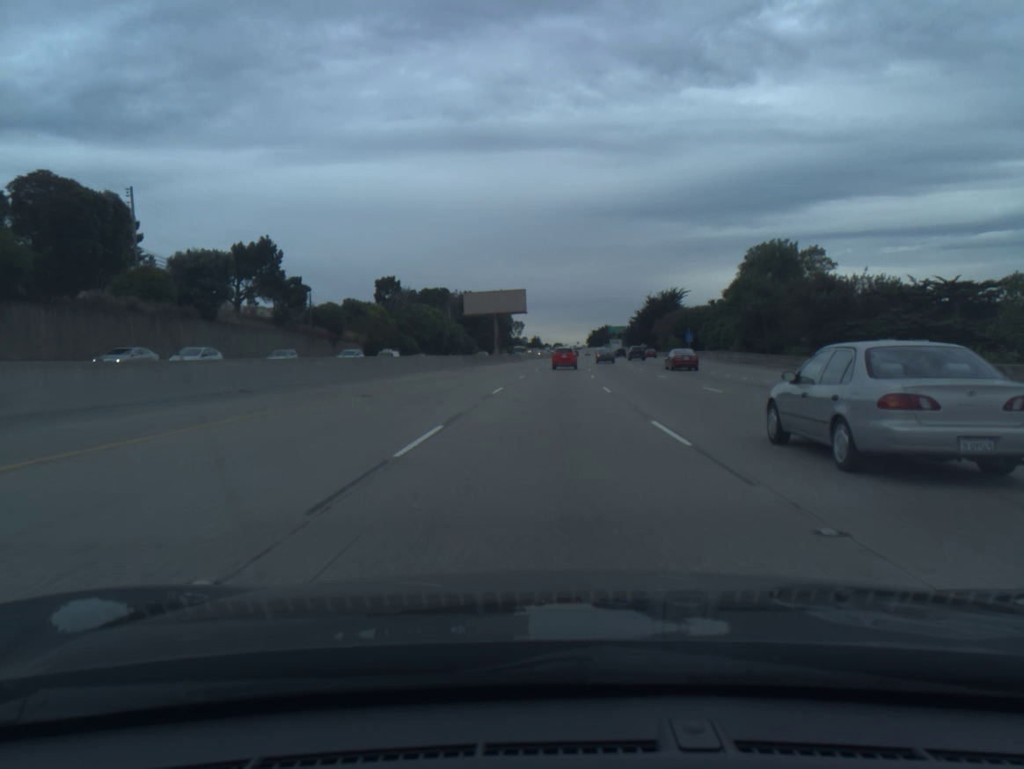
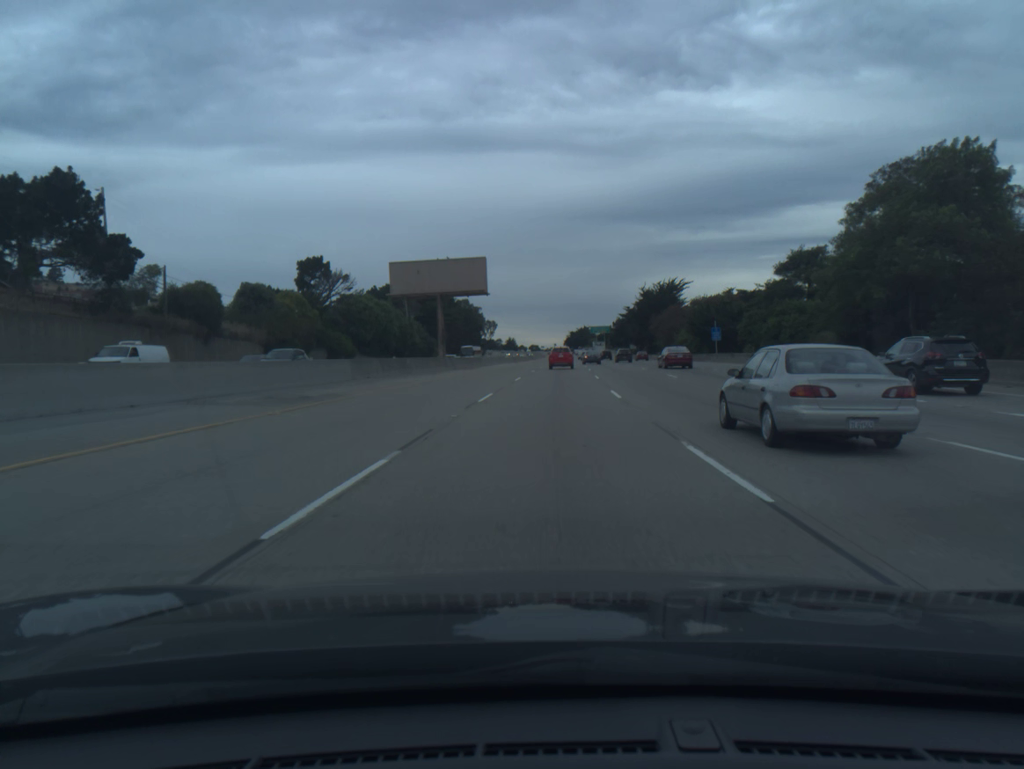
(+0.5, +33.0) m; +2°
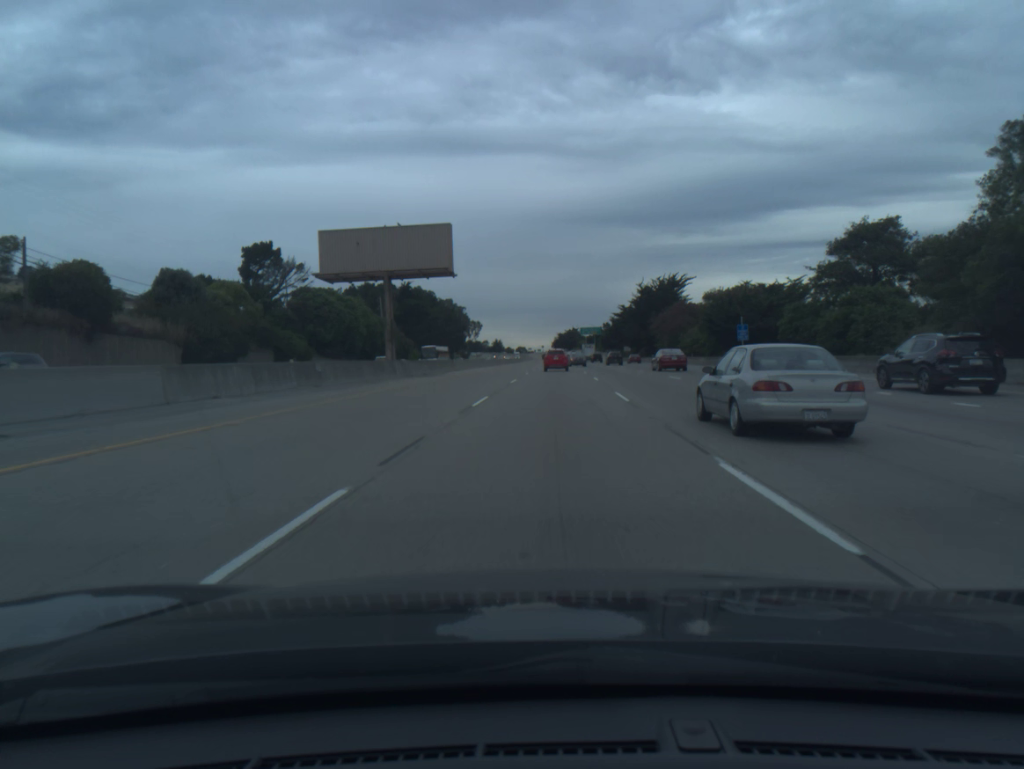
(+0.1, +16.5) m; +1°
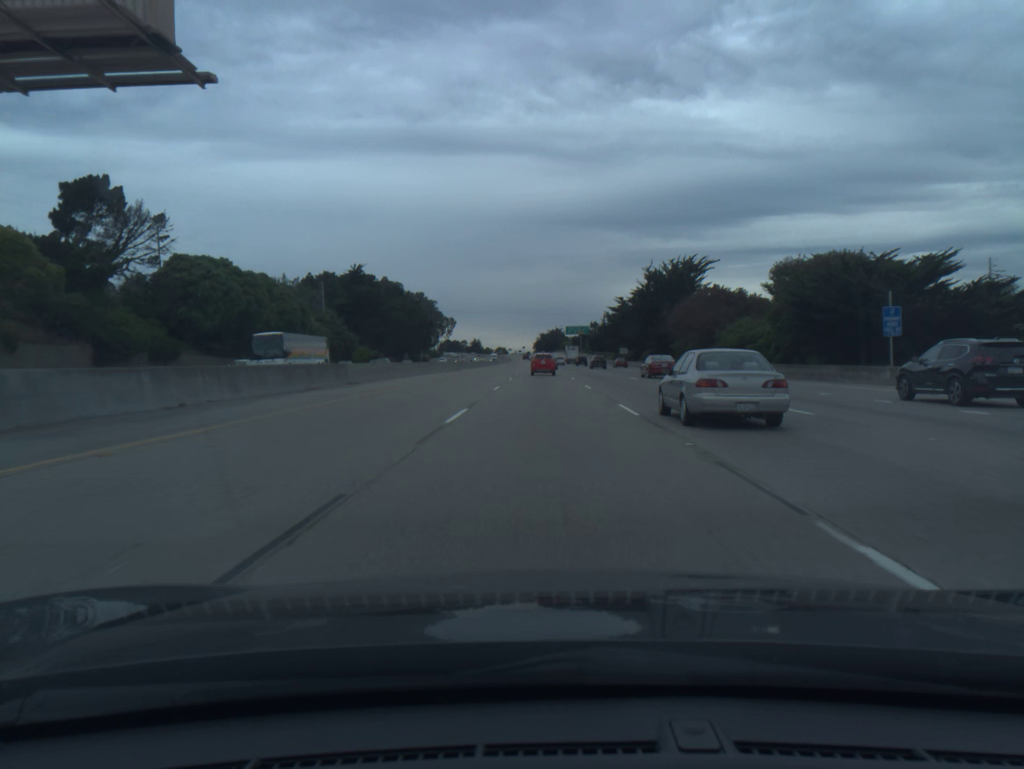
(+0.5, +32.9) m; +1°
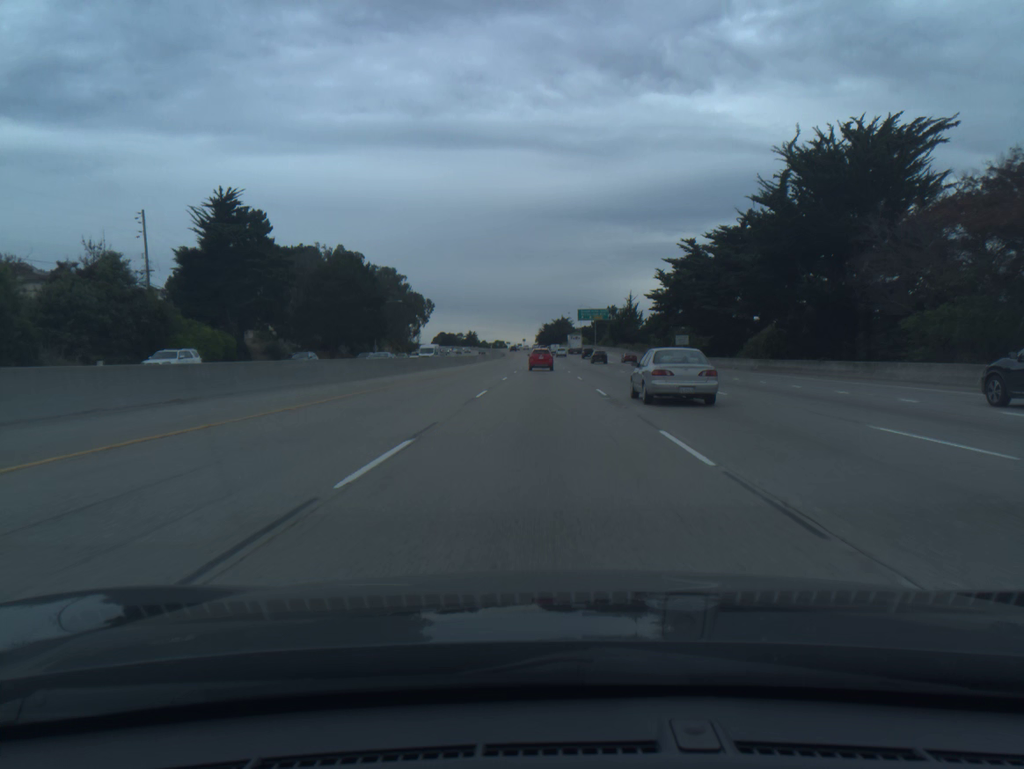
(0.0, +65.6) m; 0°
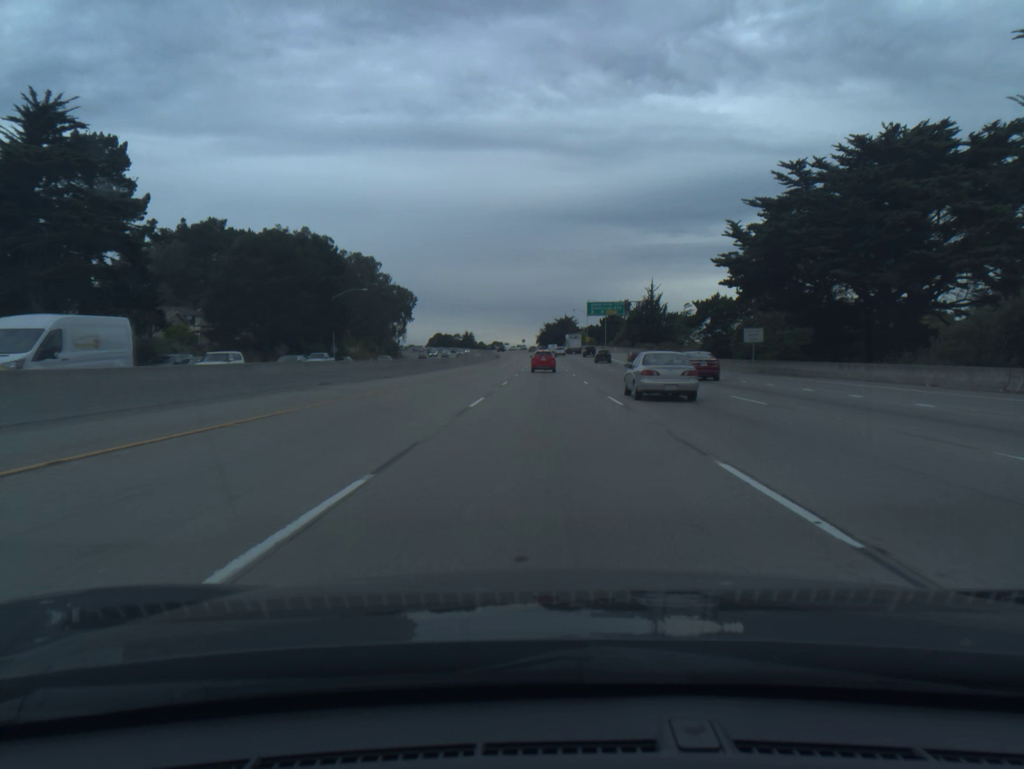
(-0.1, +32.6) m; 0°
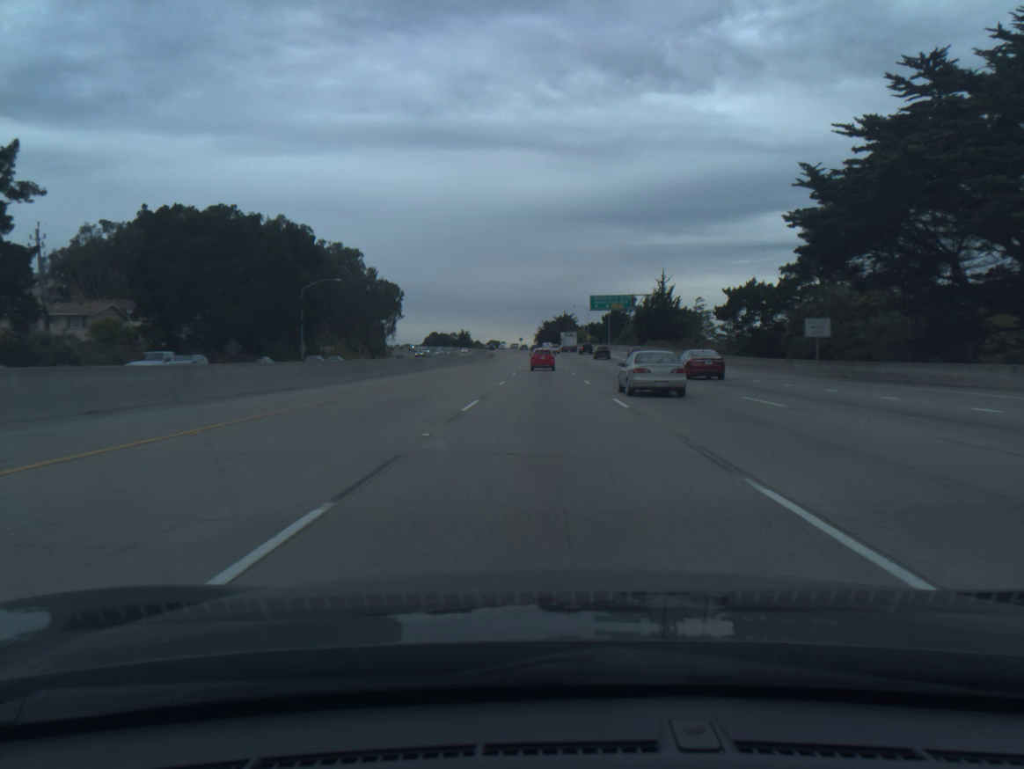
(0.0, +16.3) m; 0°
